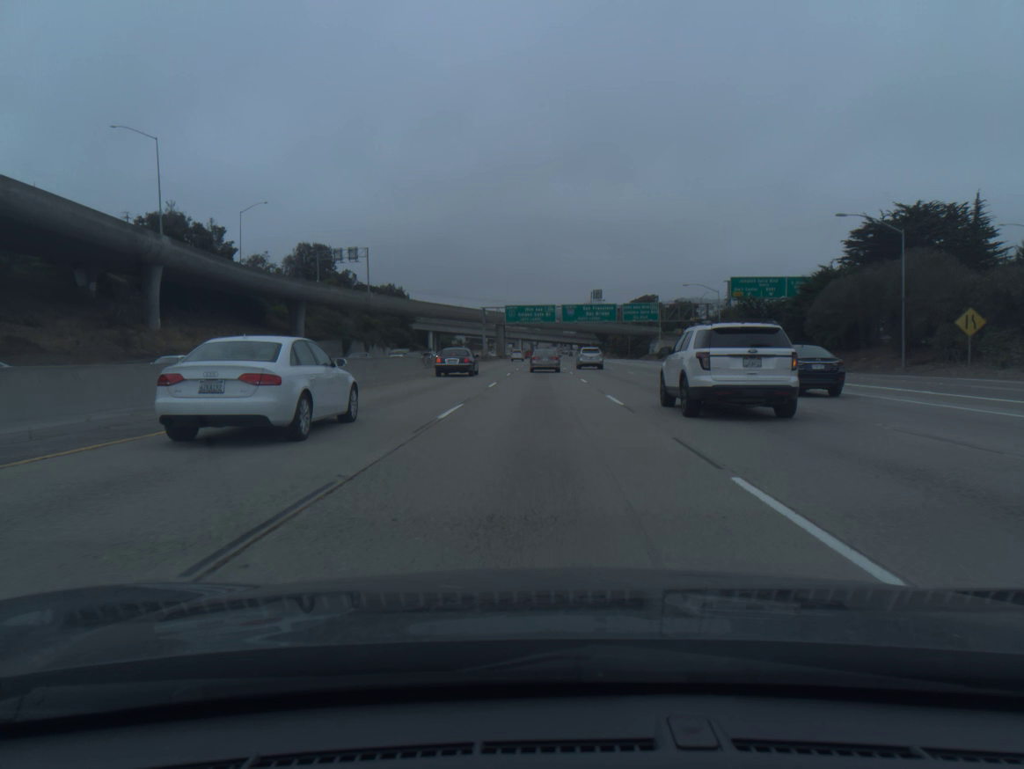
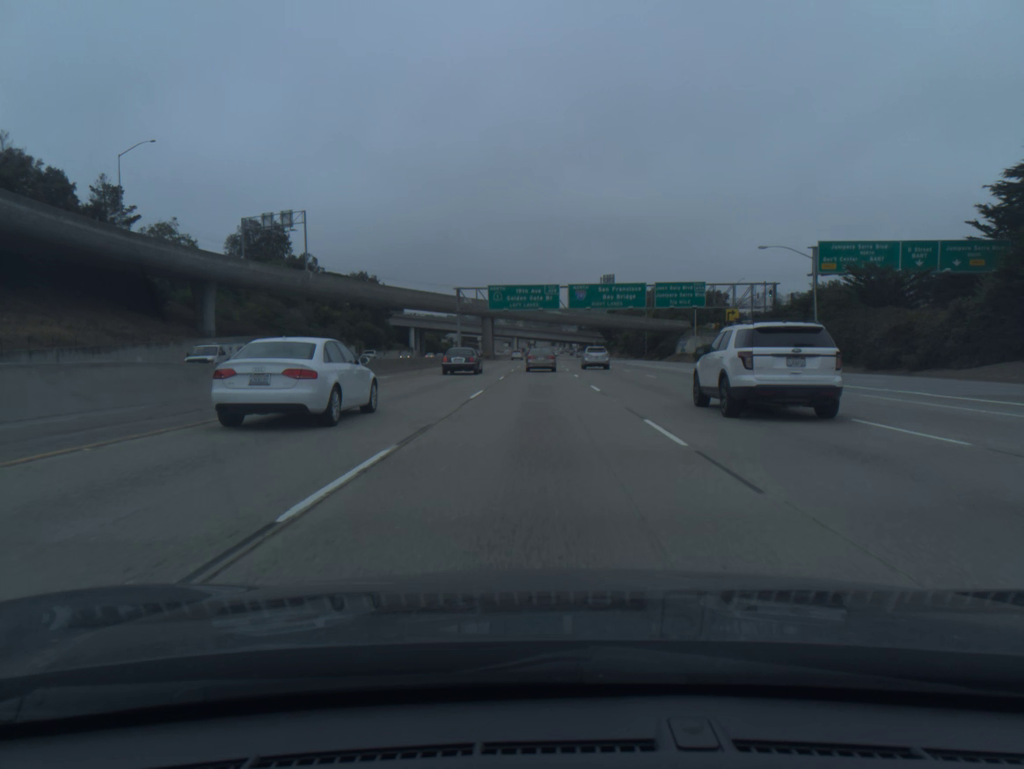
(0.0, +36.6) m; 0°
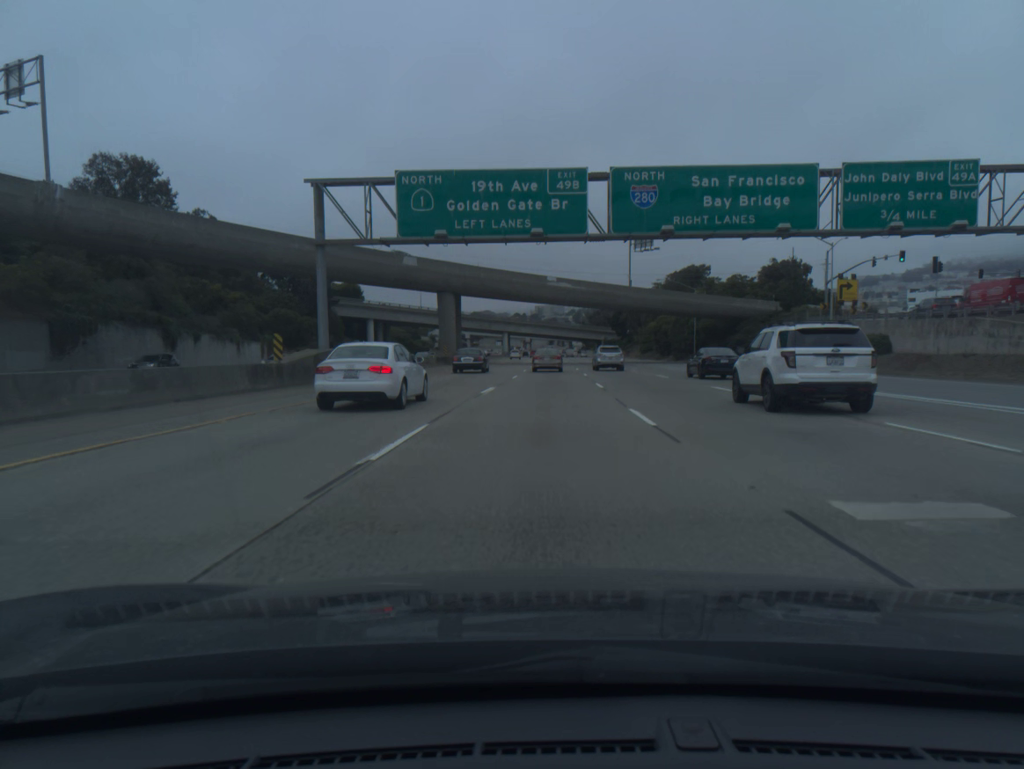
(+0.1, +54.2) m; 0°
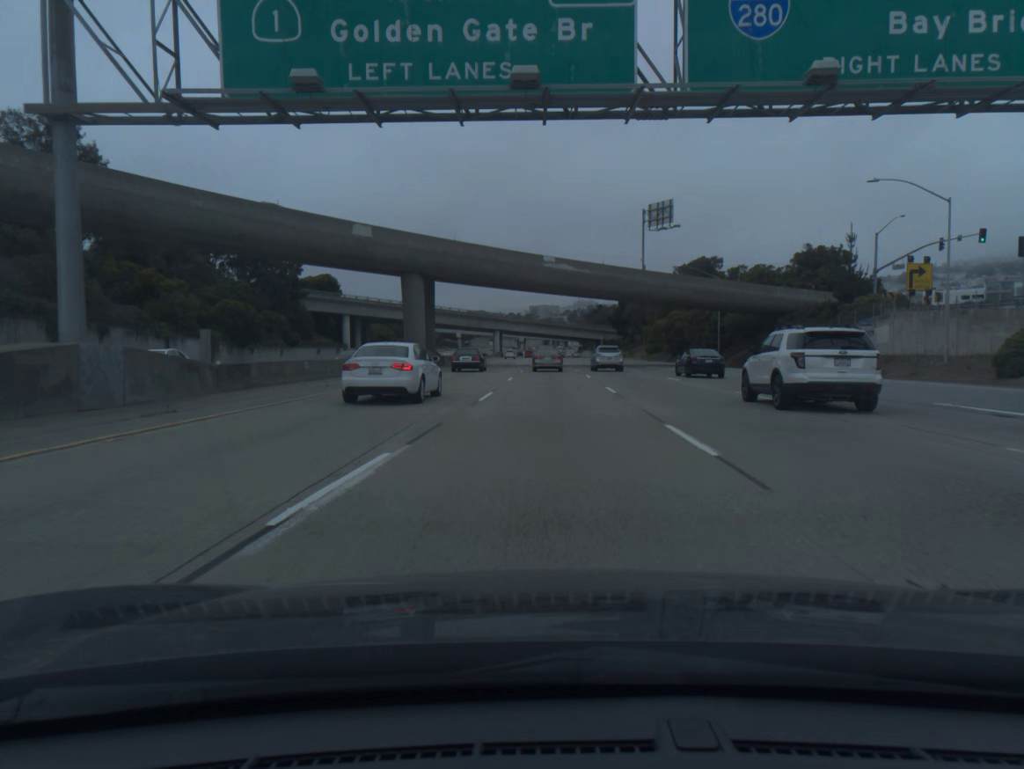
(0.0, +17.9) m; 0°
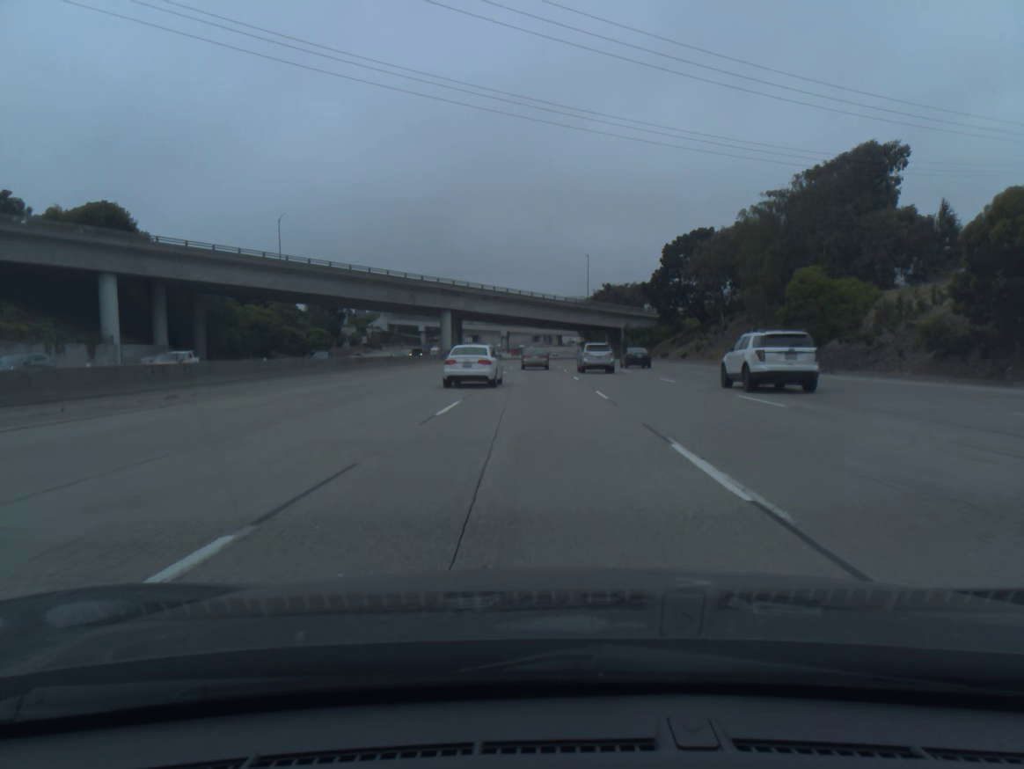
(+1.4, +89.0) m; +1°
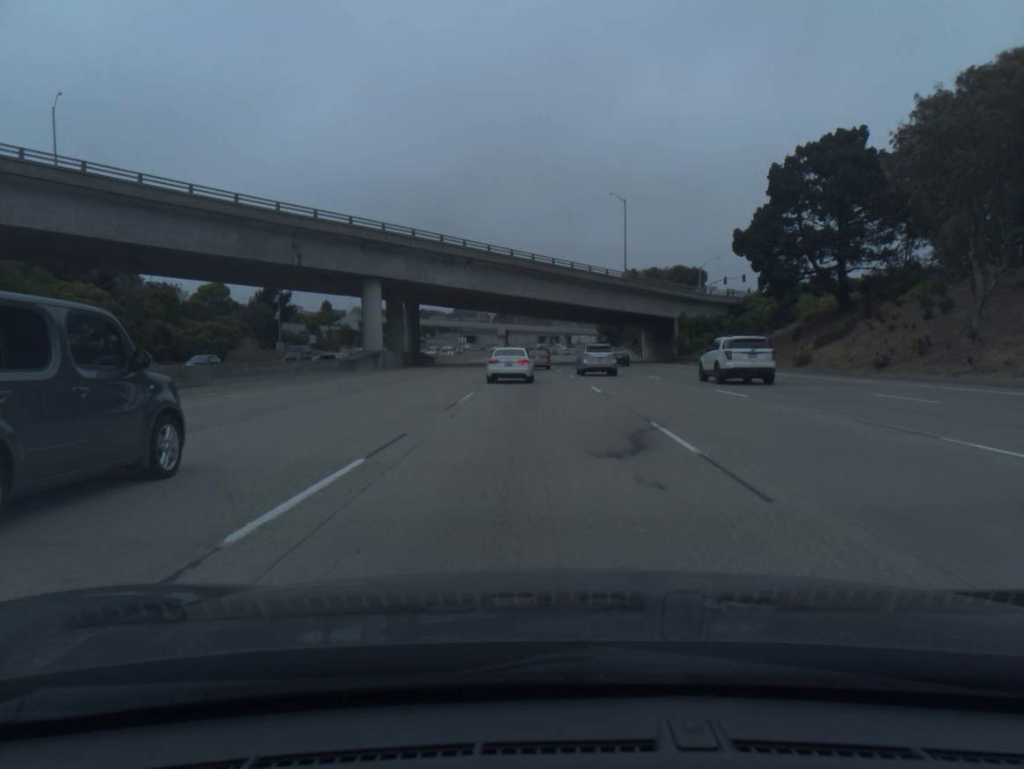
(-0.2, +53.4) m; 0°
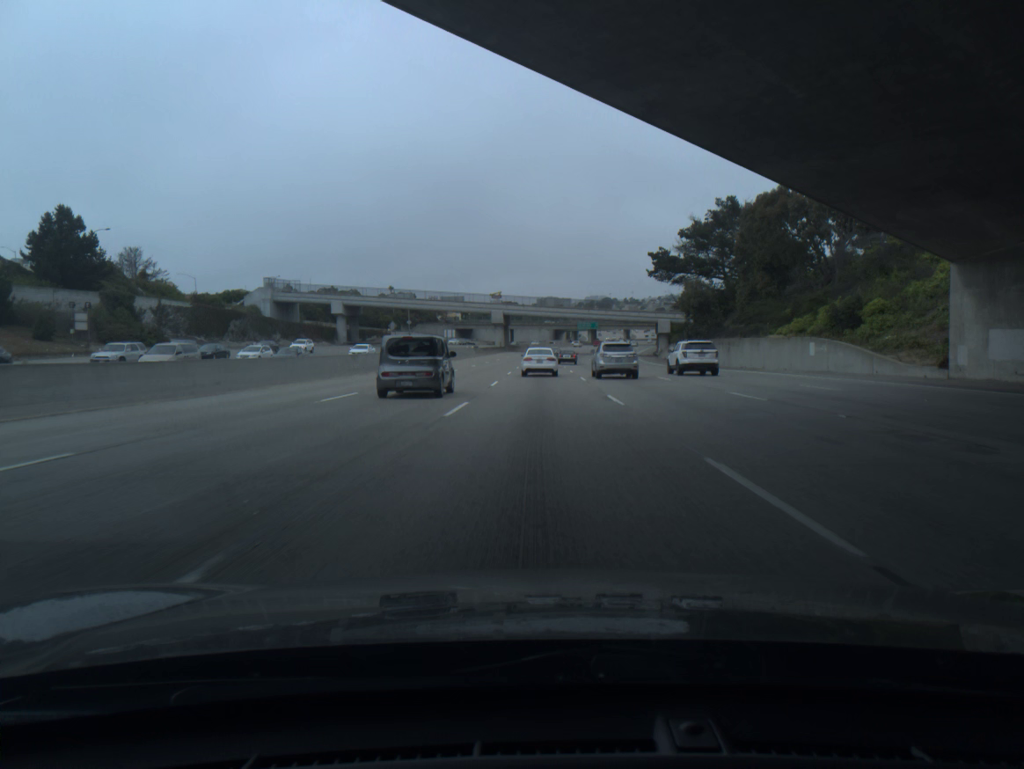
(-1.1, +89.6) m; -1°
